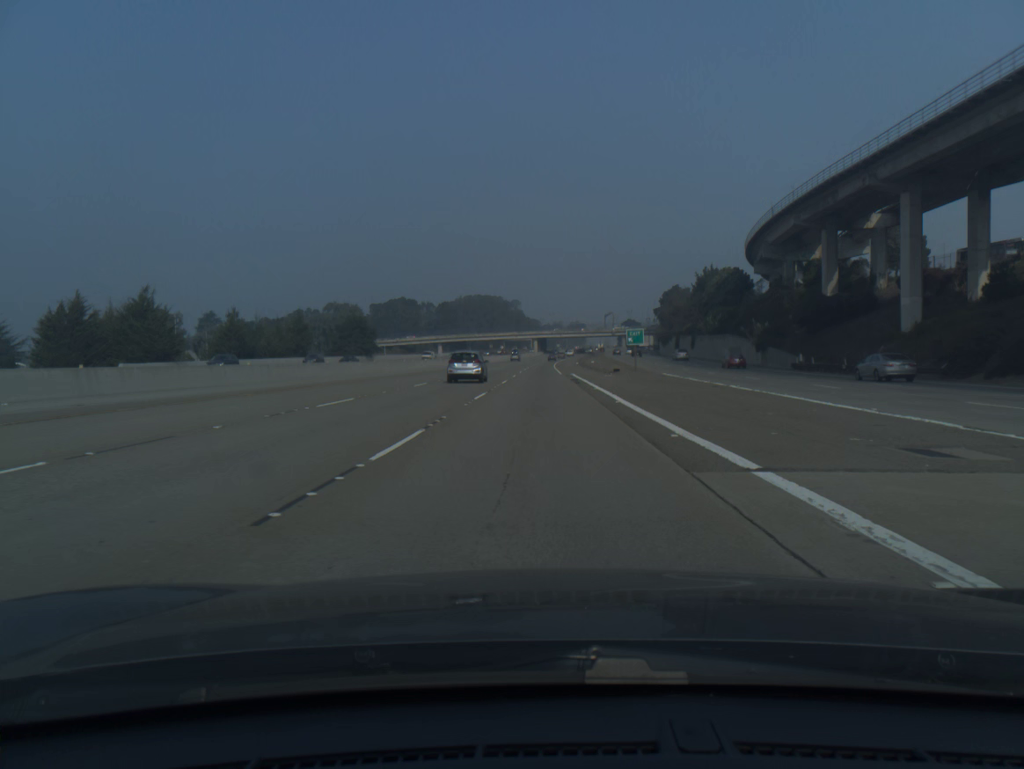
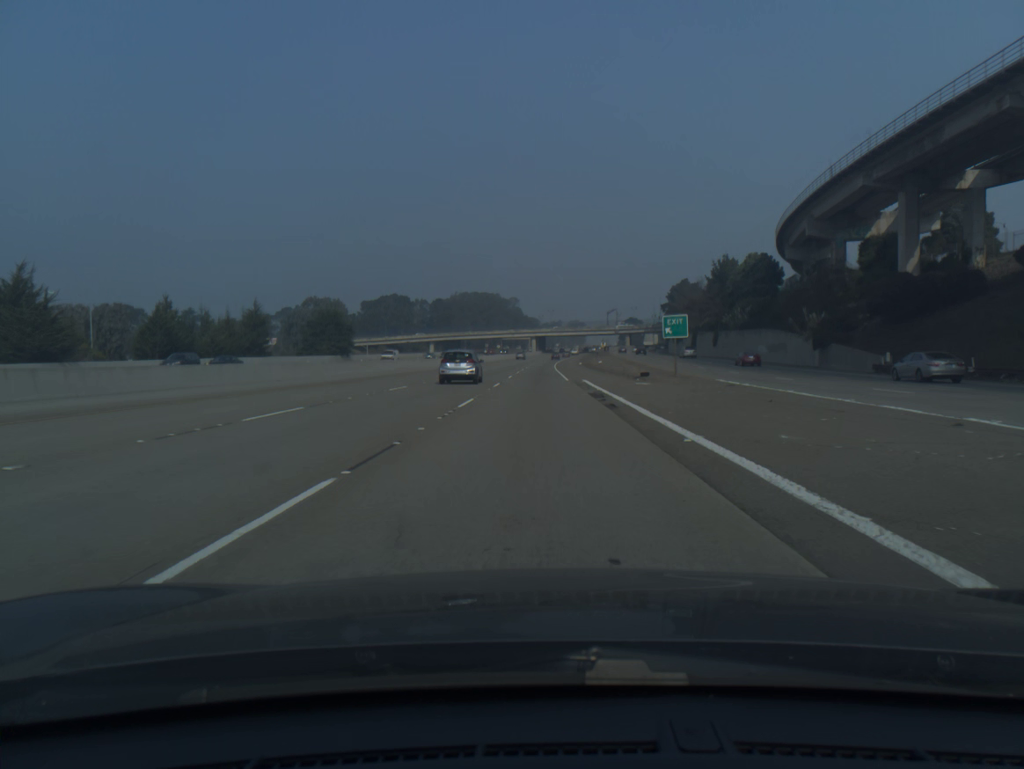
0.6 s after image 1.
(0.0, +19.6) m; 0°
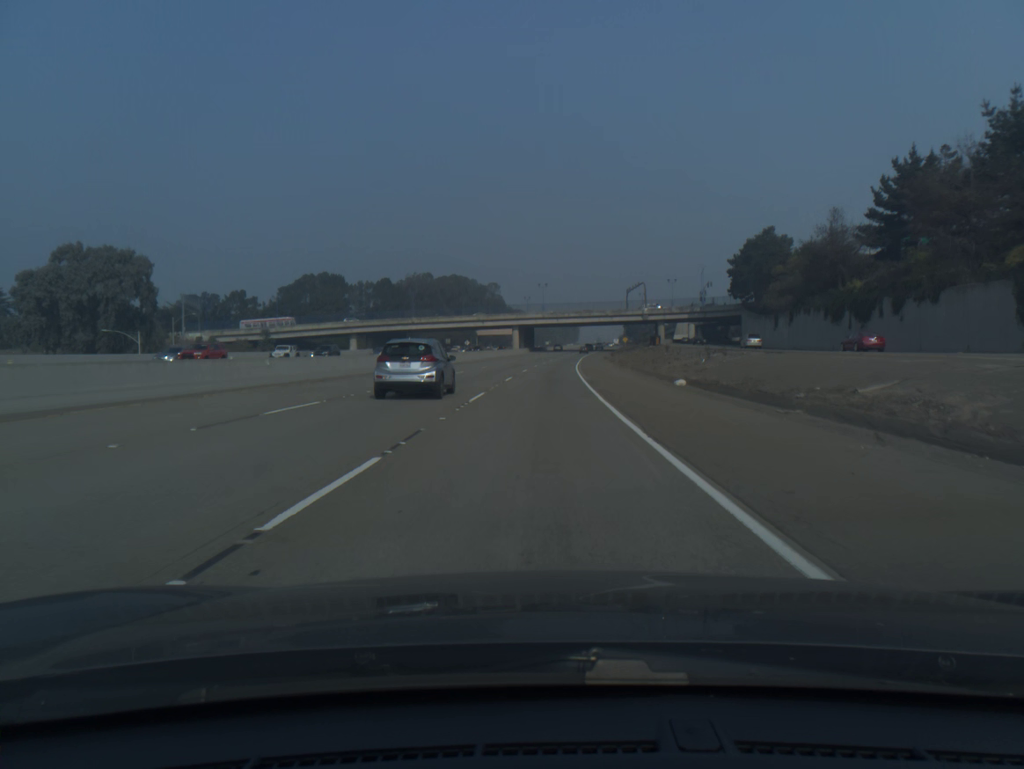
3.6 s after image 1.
(+0.2, +100.0) m; +1°
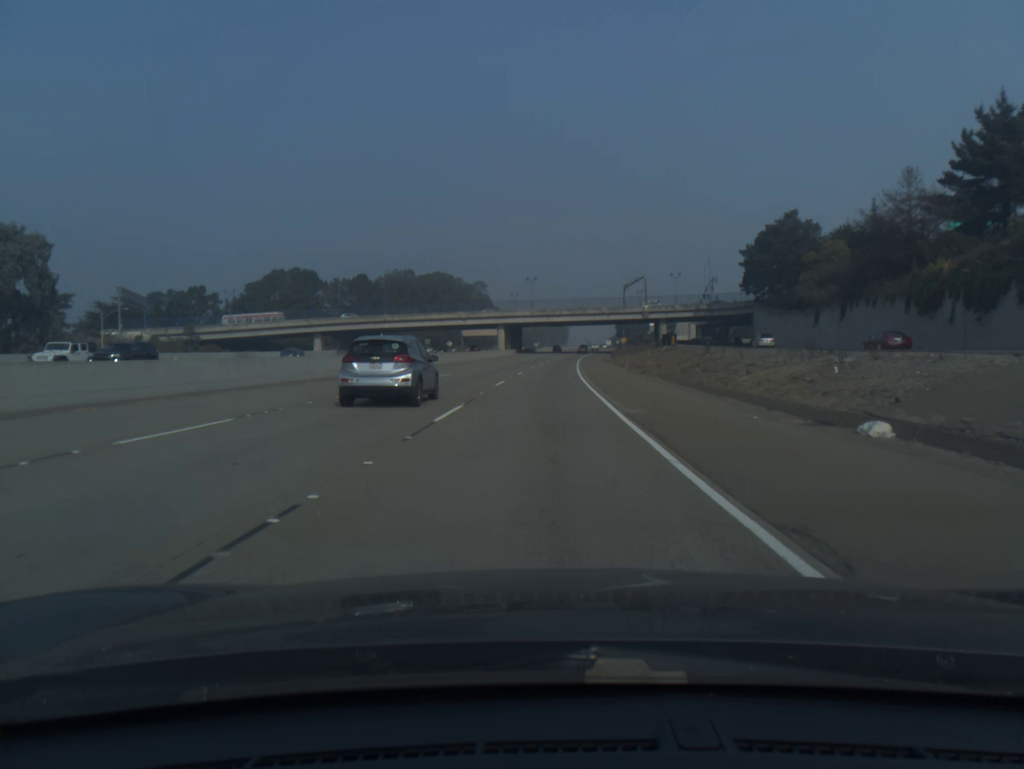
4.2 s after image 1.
(+0.1, +20.4) m; +1°
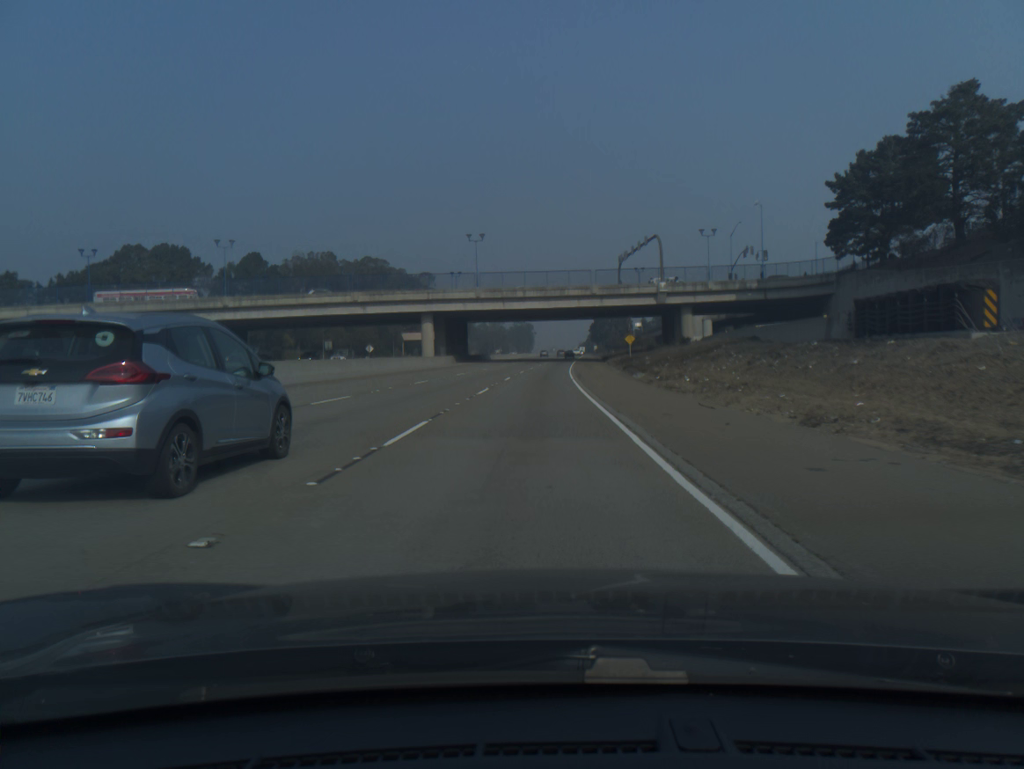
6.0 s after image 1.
(+1.5, +61.6) m; +3°
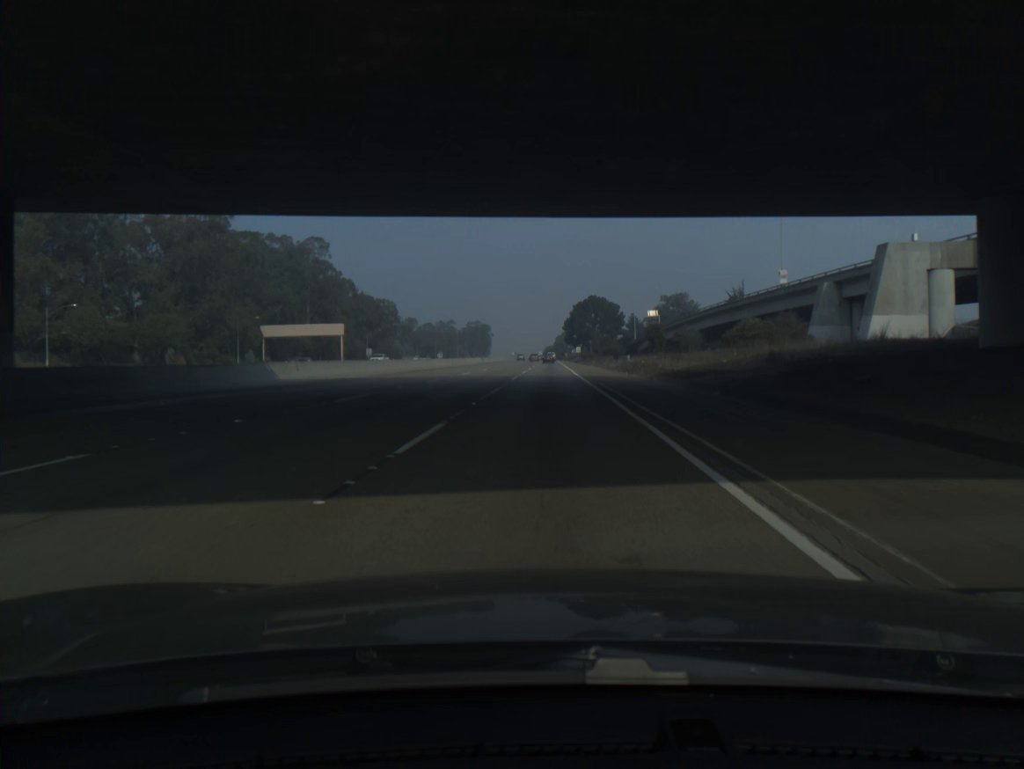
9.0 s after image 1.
(+2.6, +102.7) m; +3°
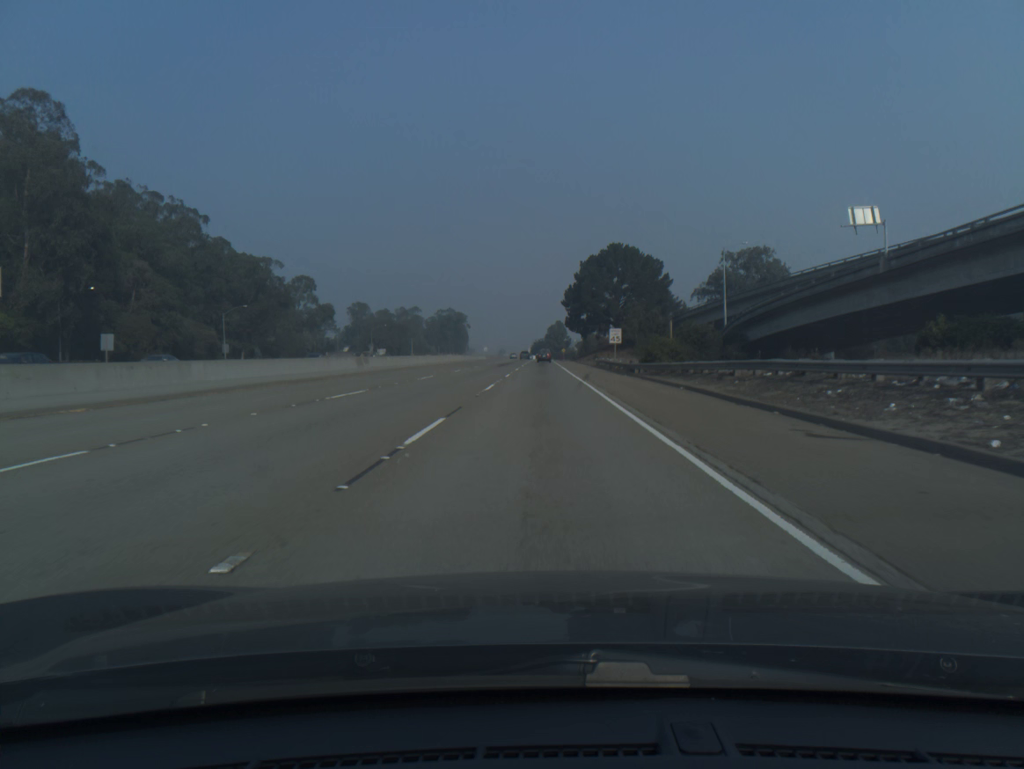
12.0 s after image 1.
(+1.2, +101.0) m; +1°
